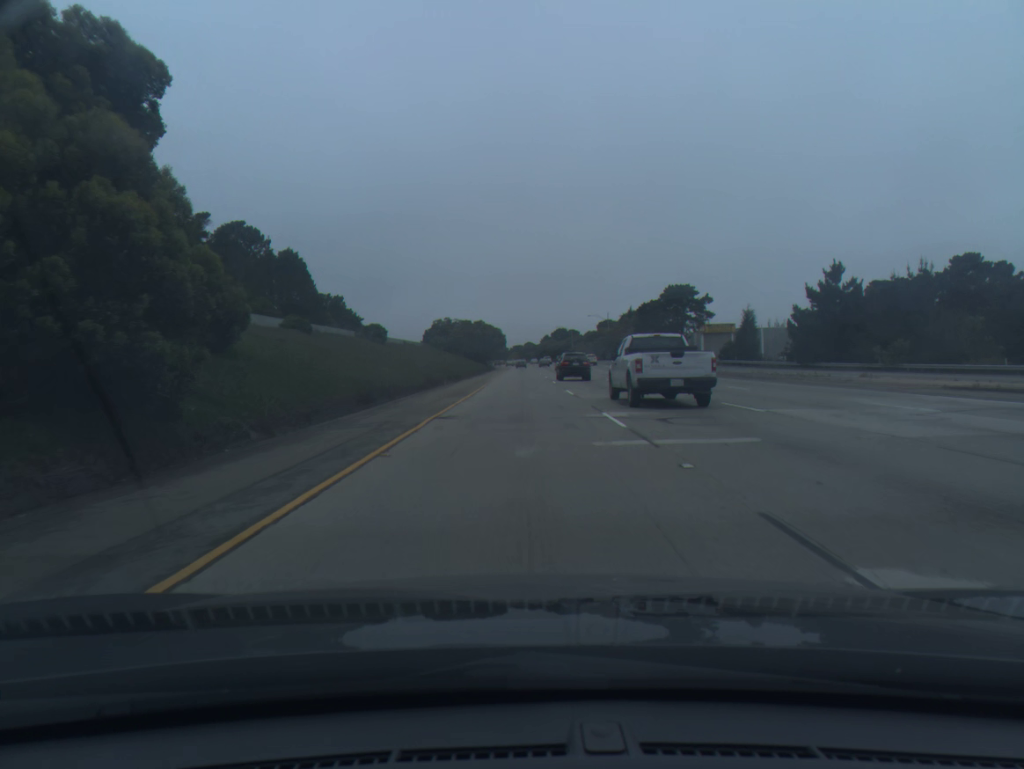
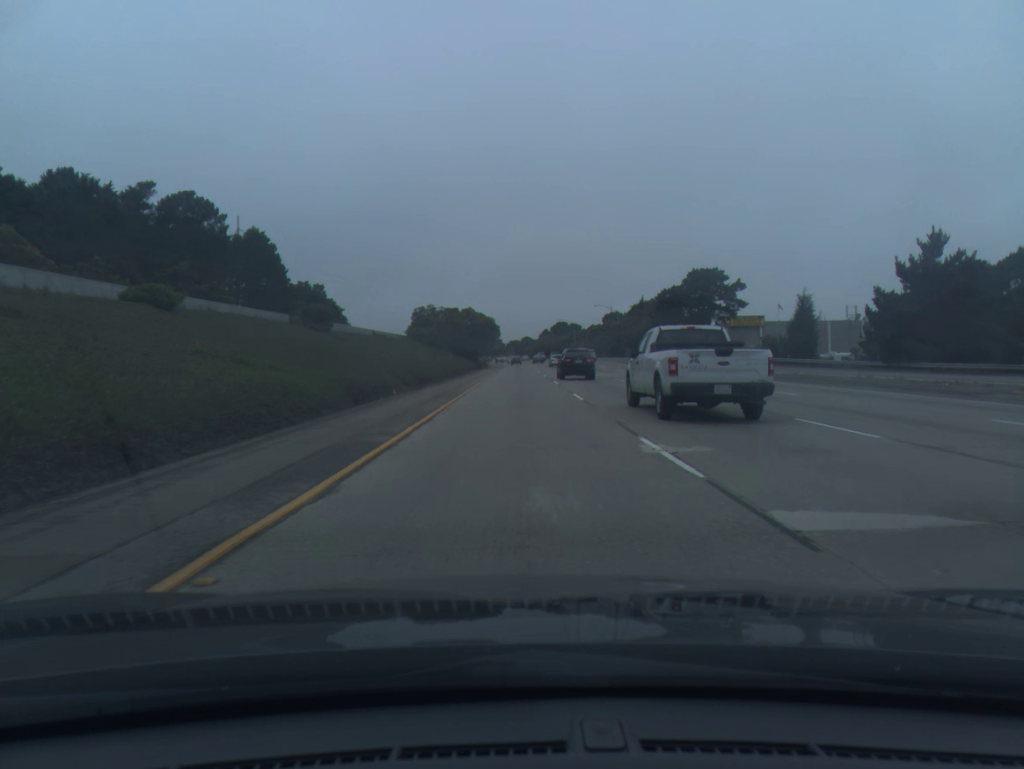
(0.0, +20.4) m; 0°
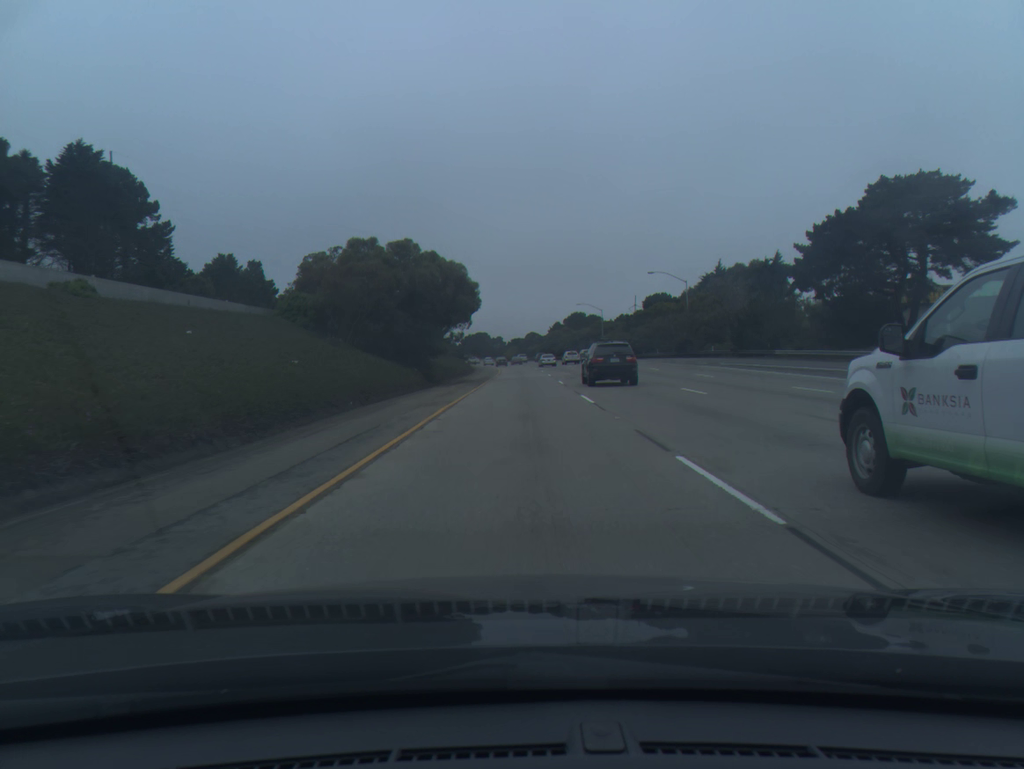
(-0.1, +61.3) m; 0°
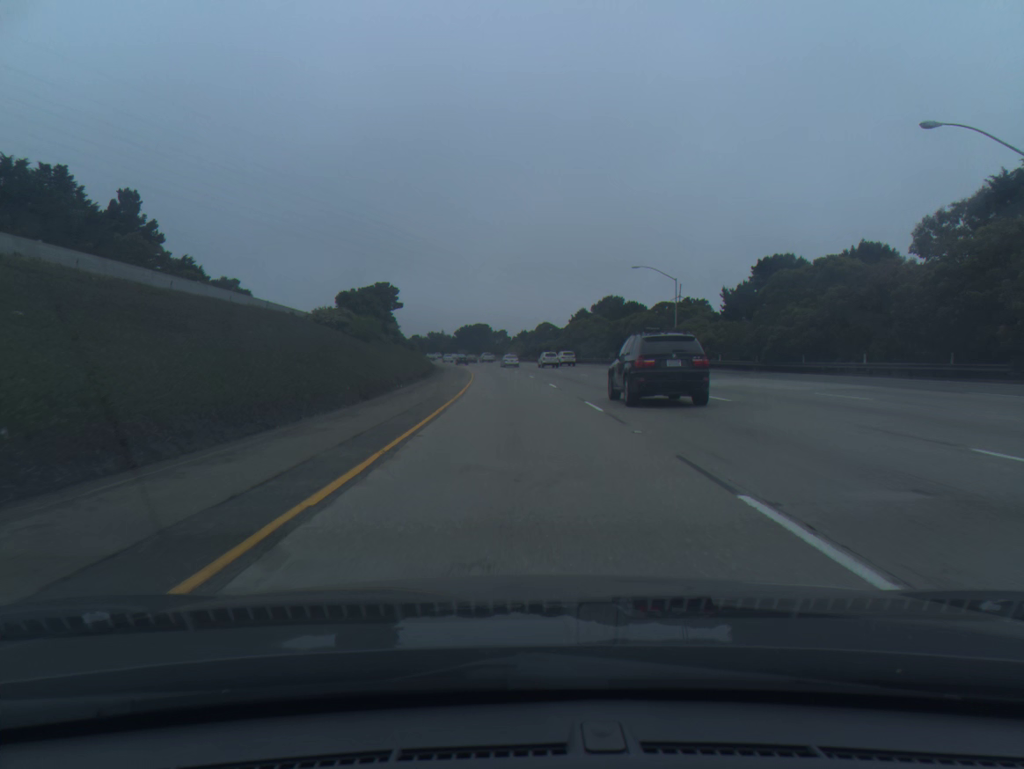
(-0.1, +61.4) m; -1°
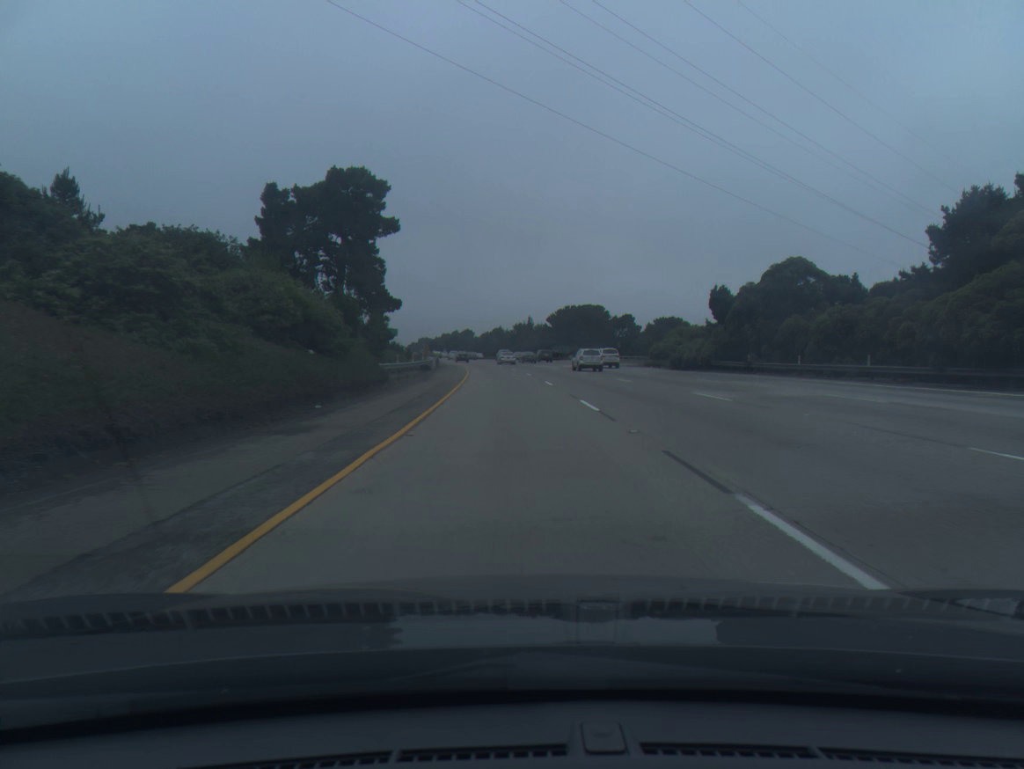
(-5.7, +102.2) m; -7°
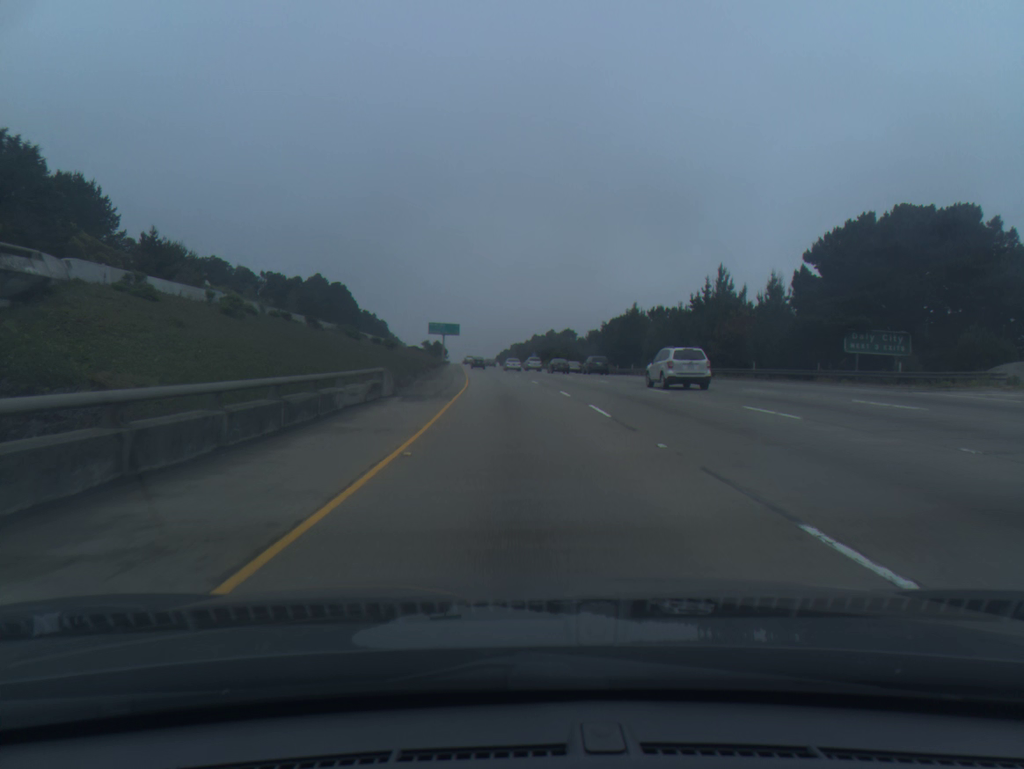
(-6.7, +101.9) m; -7°
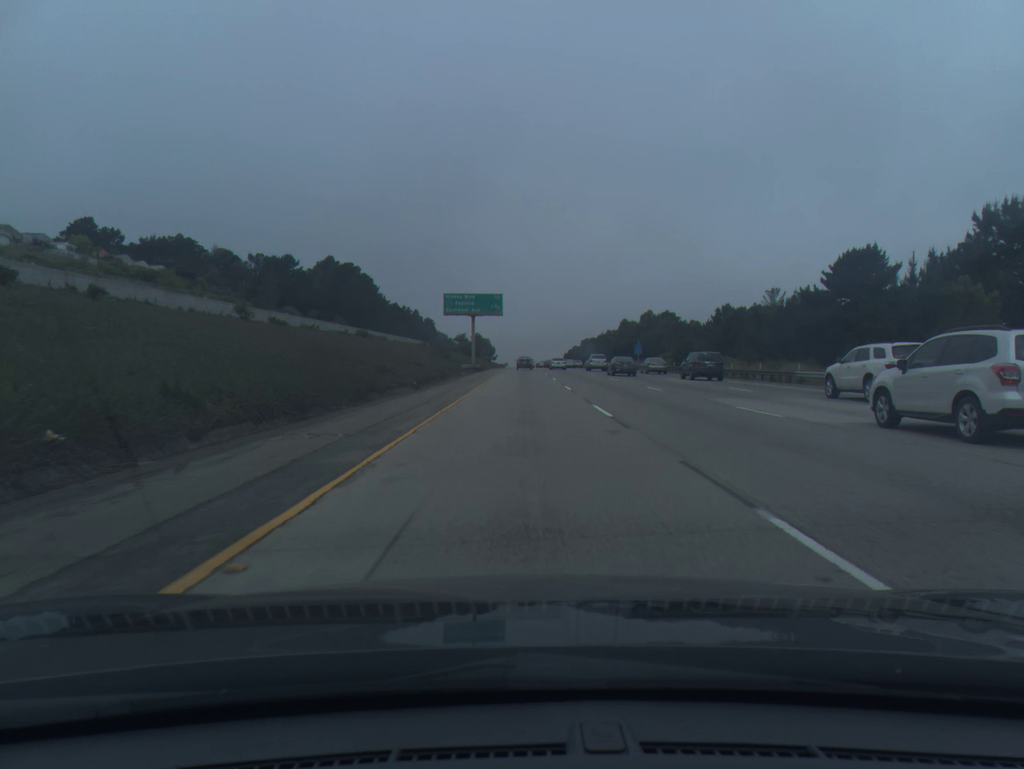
(-3.9, +81.5) m; -5°
